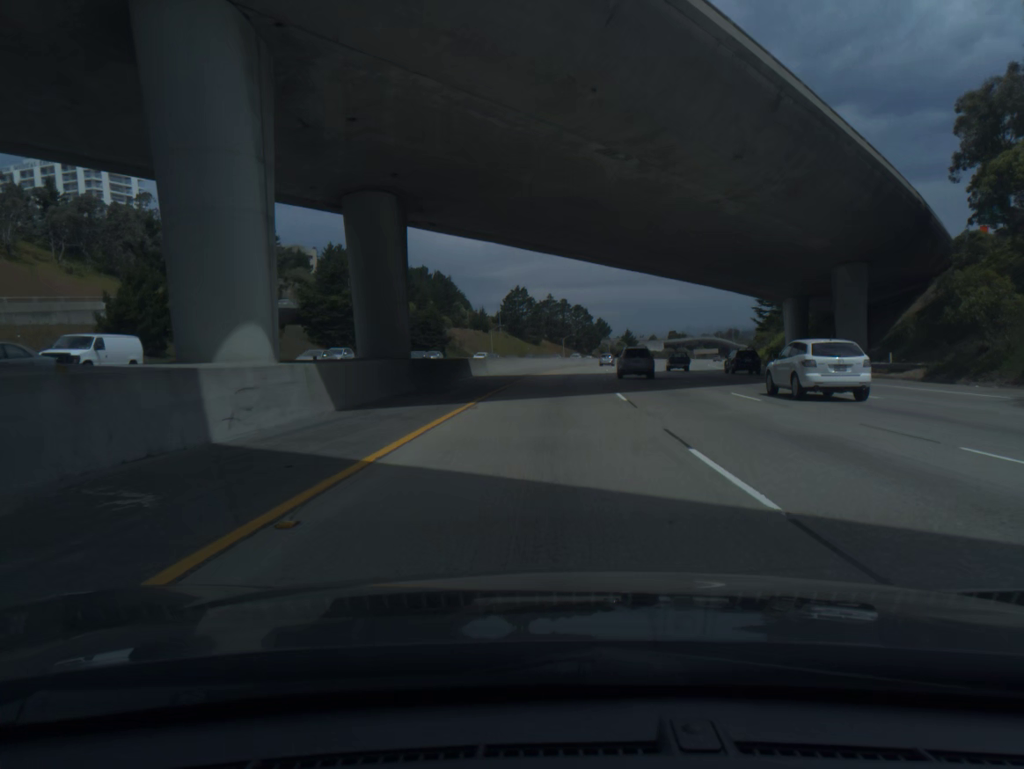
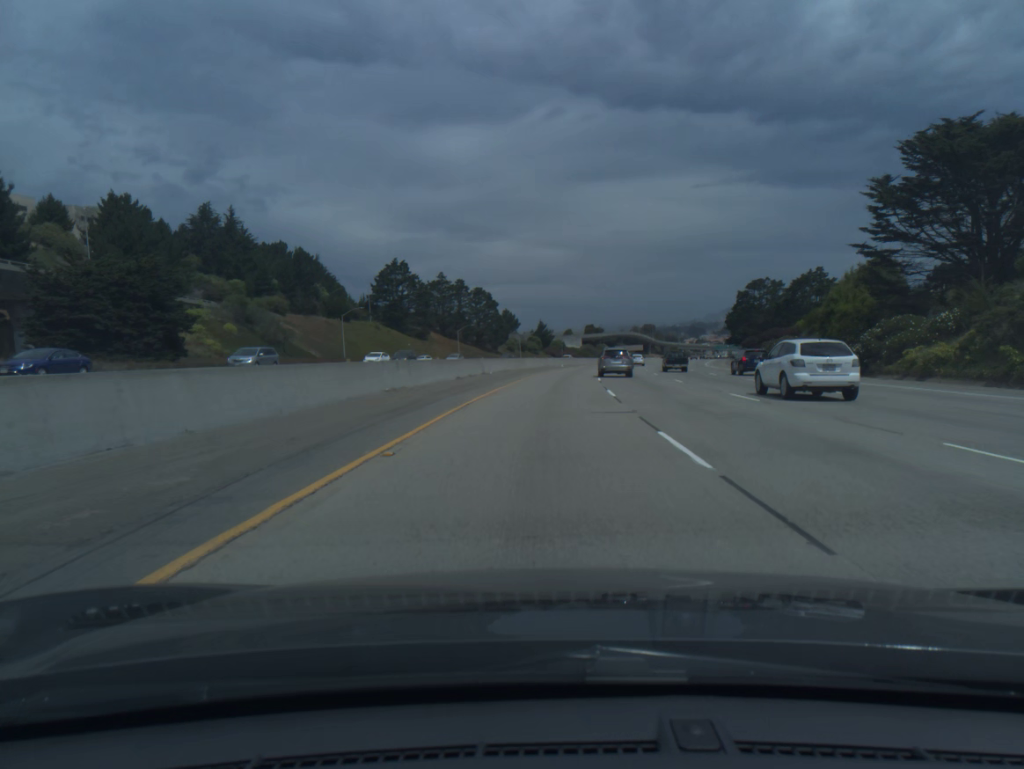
(+4.1, +70.7) m; +7°
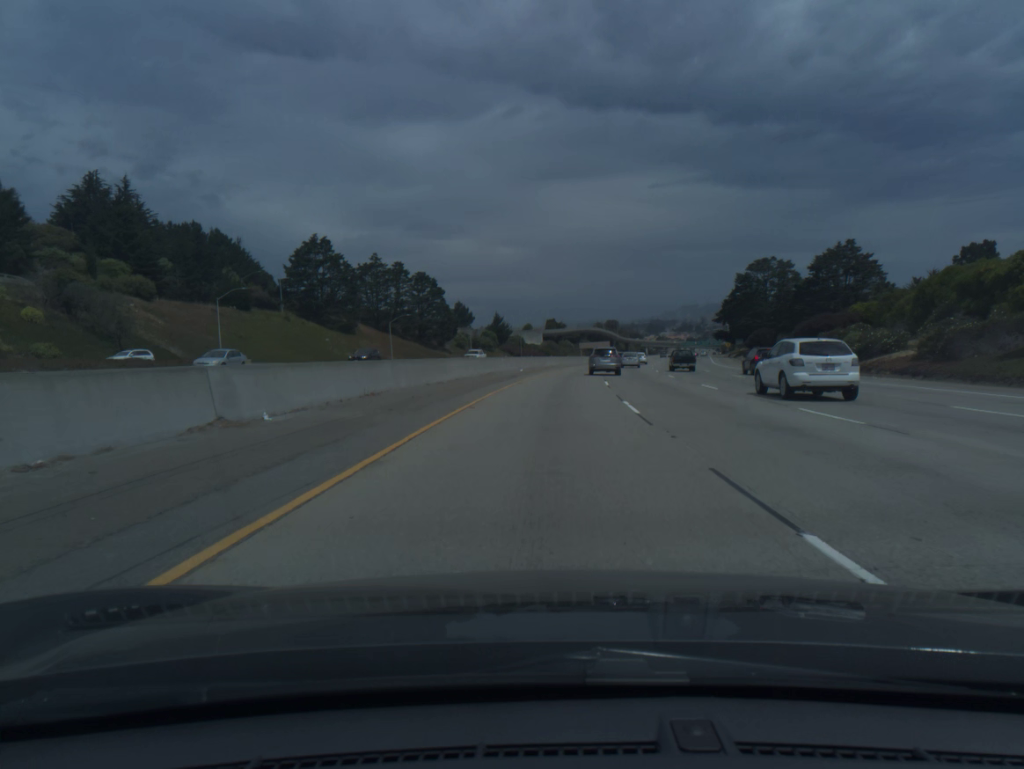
(+1.0, +36.0) m; +3°
